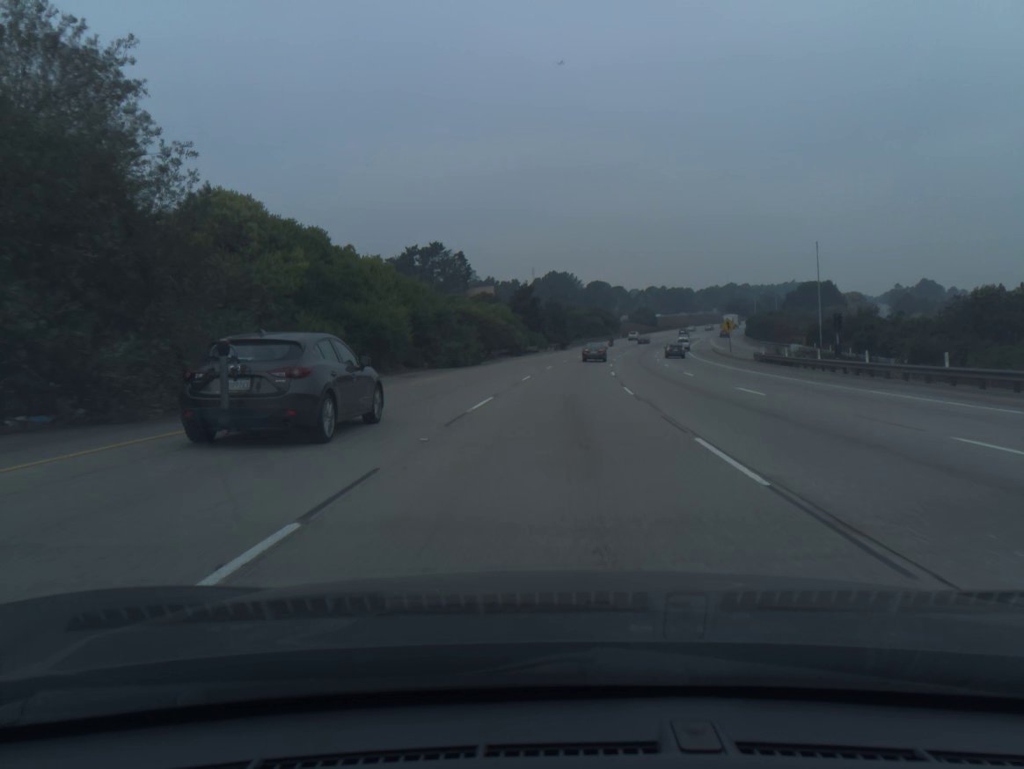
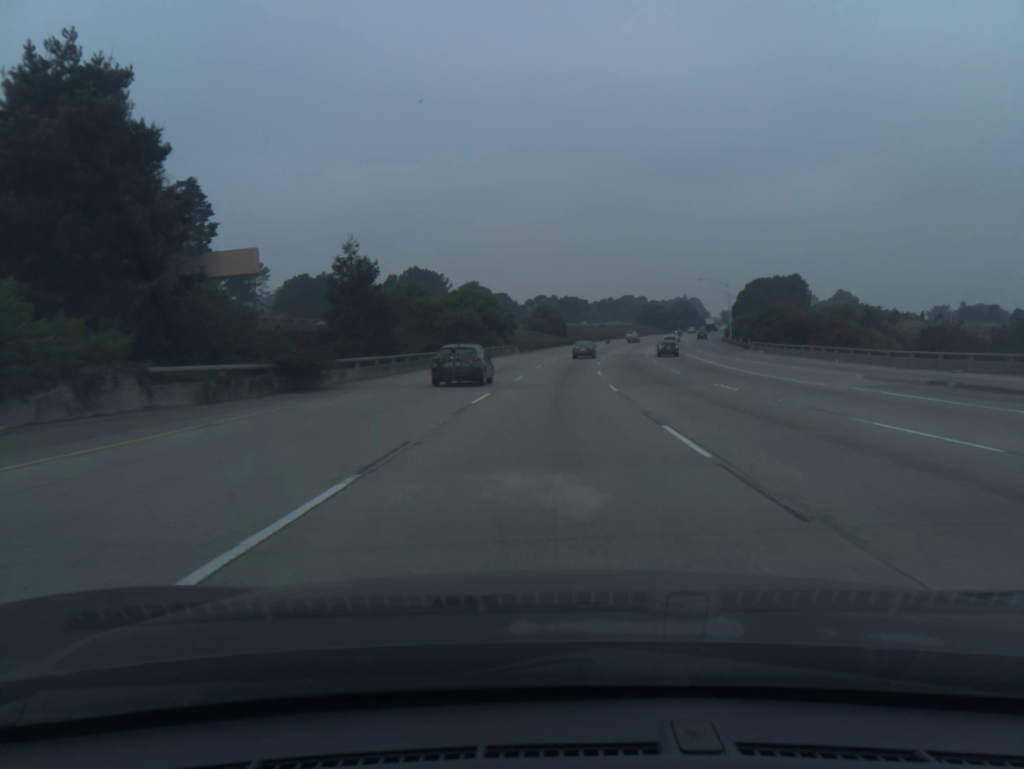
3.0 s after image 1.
(+6.7, +85.5) m; +9°
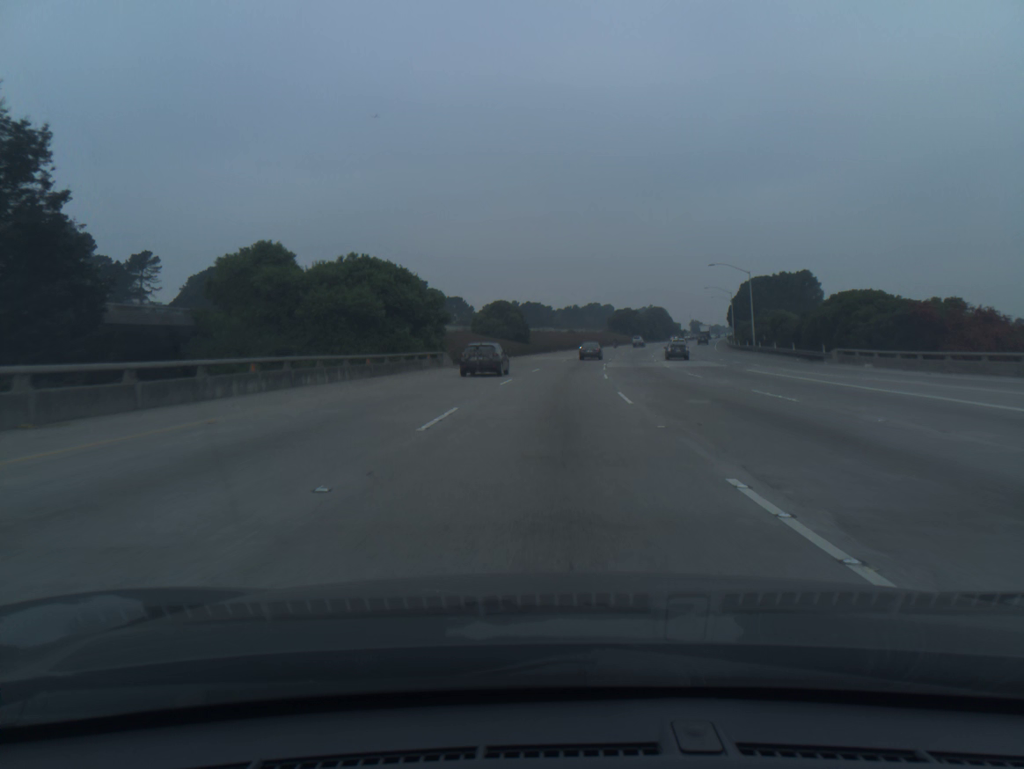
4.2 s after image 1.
(+0.8, +34.3) m; +3°
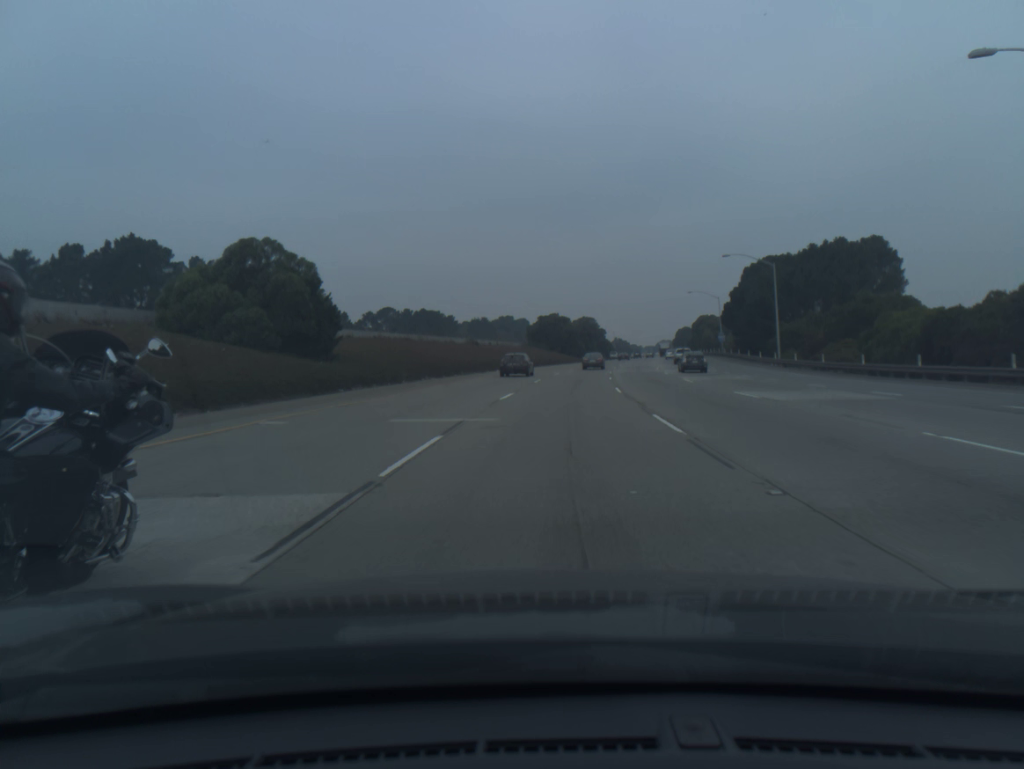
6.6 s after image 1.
(+3.9, +68.8) m; +6°
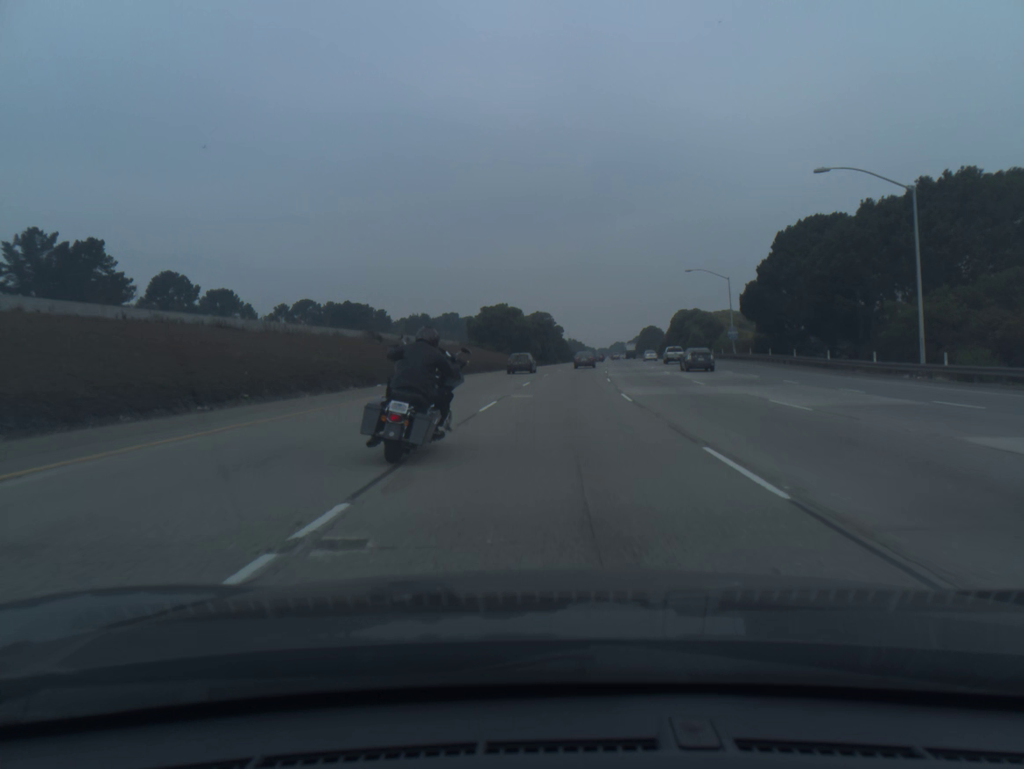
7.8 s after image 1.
(+1.1, +34.7) m; +4°
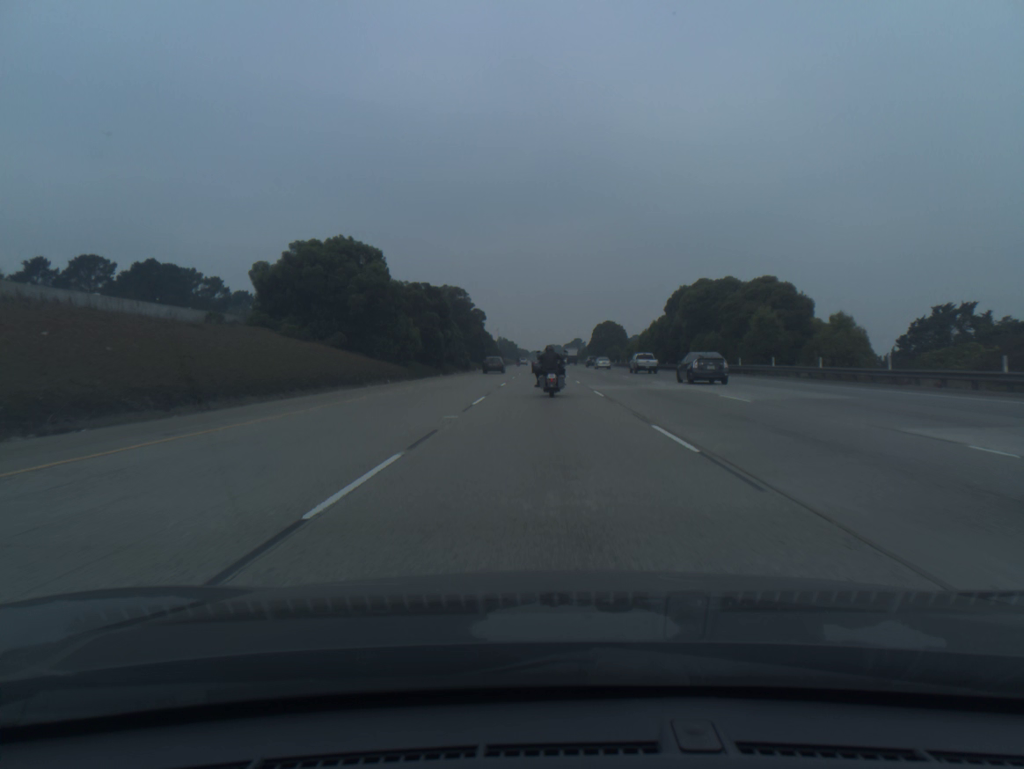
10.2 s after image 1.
(+3.6, +69.7) m; +5°
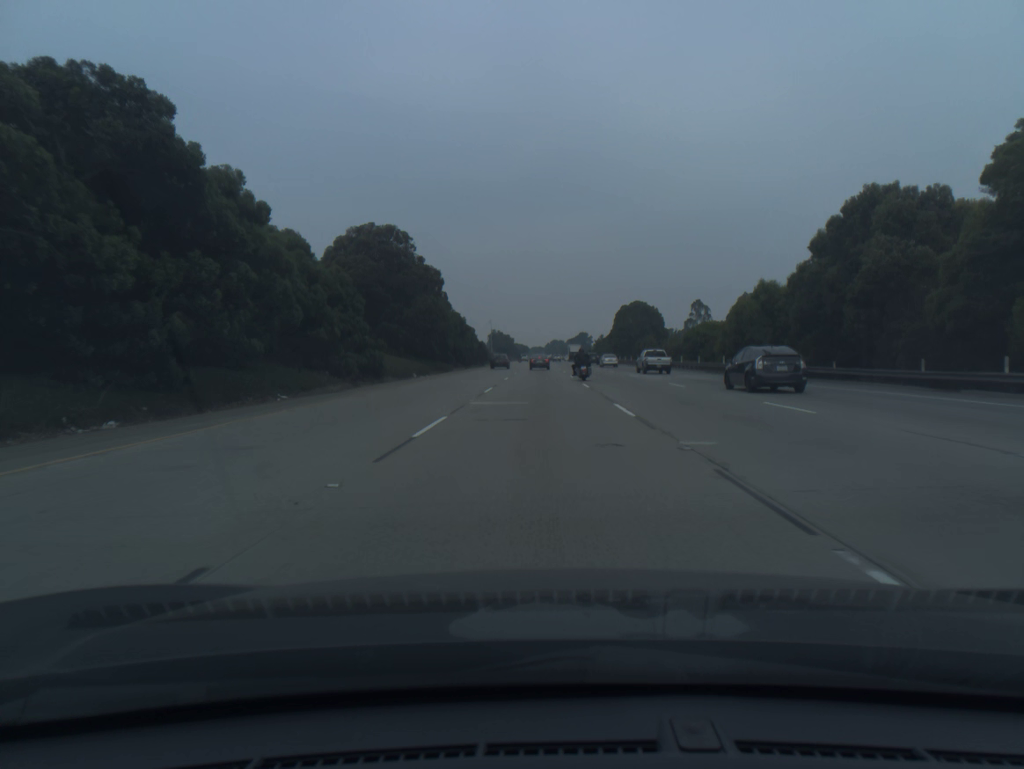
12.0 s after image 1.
(+0.1, +52.7) m; 0°
